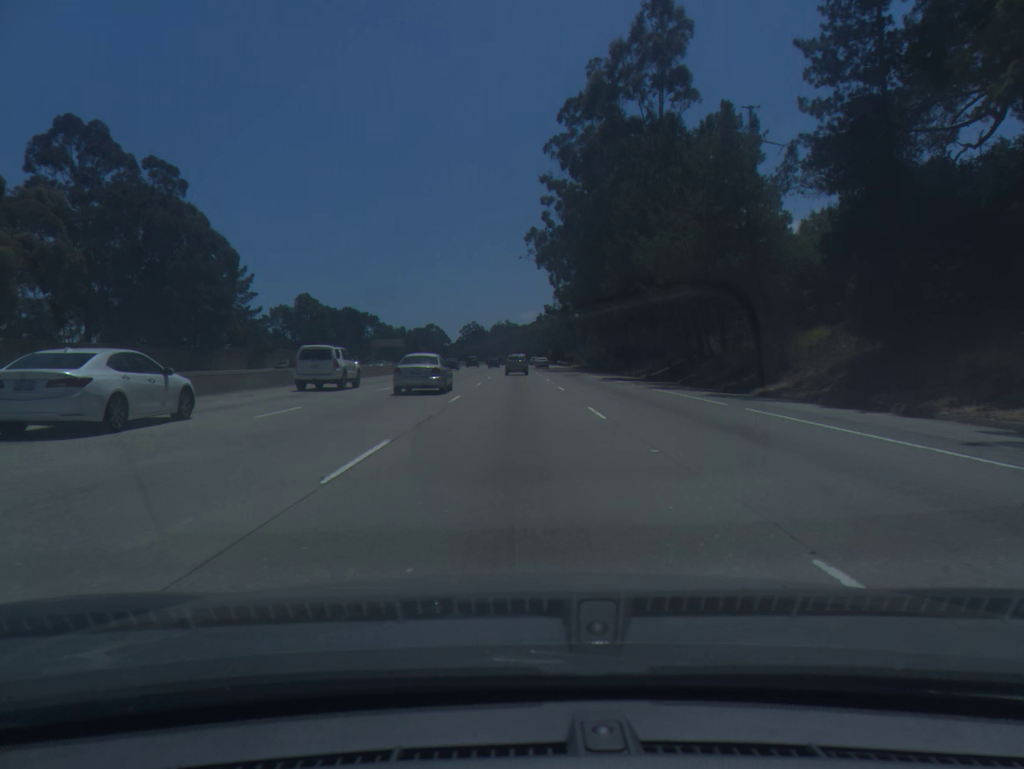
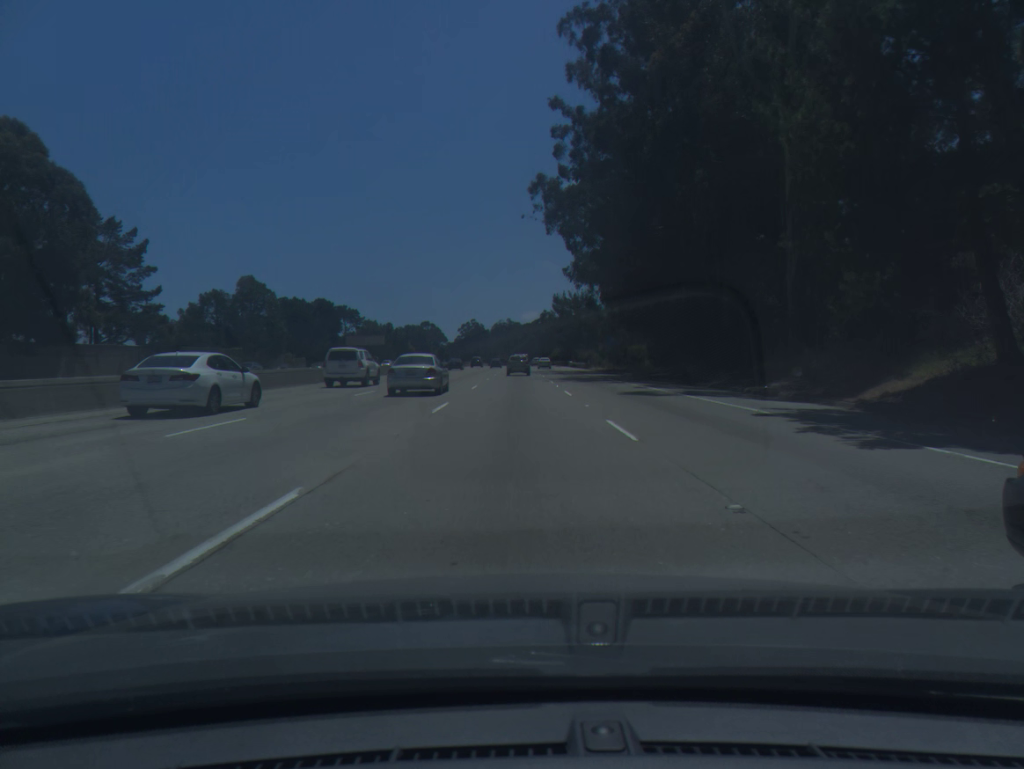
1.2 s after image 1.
(0.0, +33.6) m; 0°
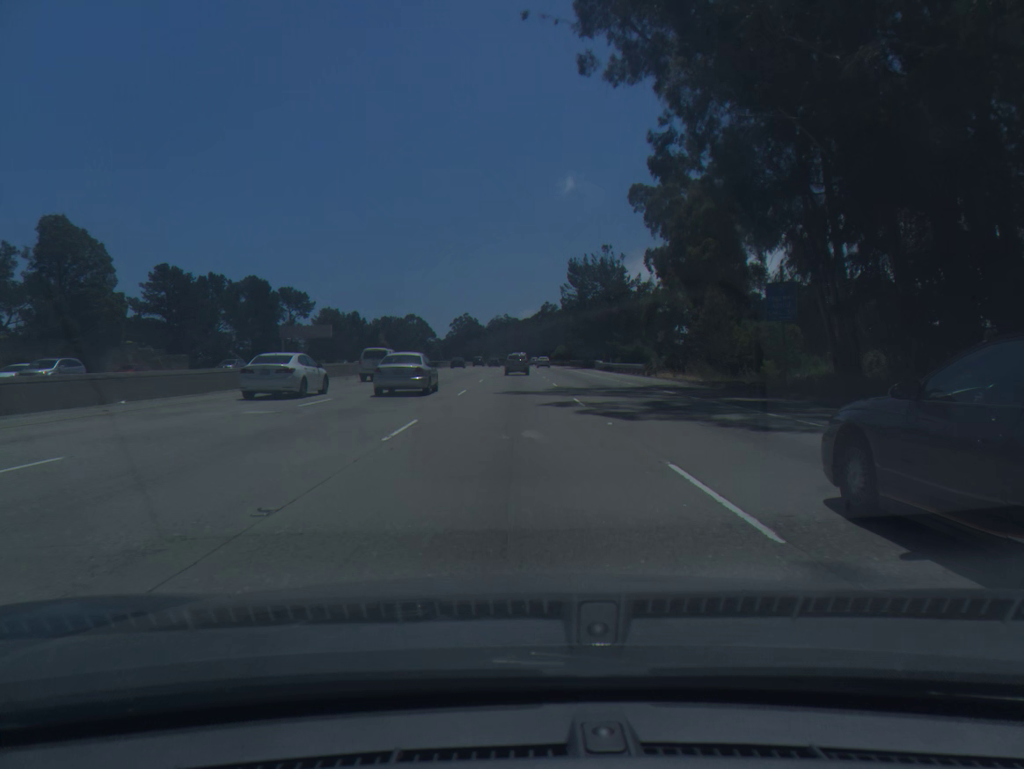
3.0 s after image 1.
(-0.1, +50.2) m; 0°
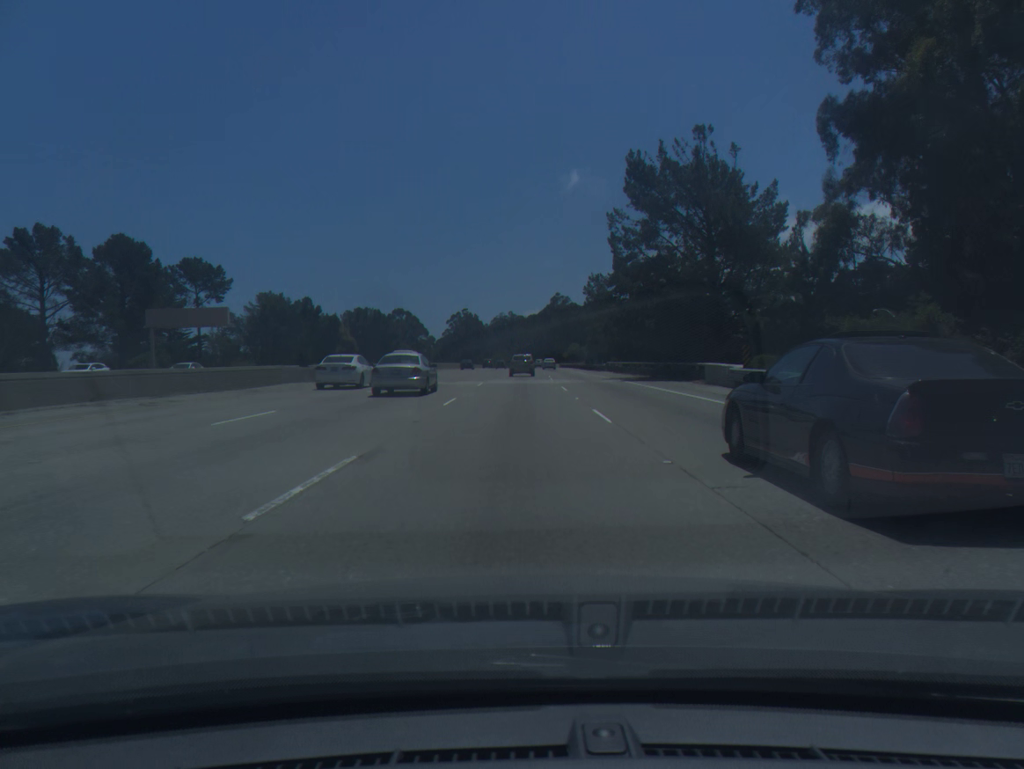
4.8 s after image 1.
(0.0, +49.6) m; 0°
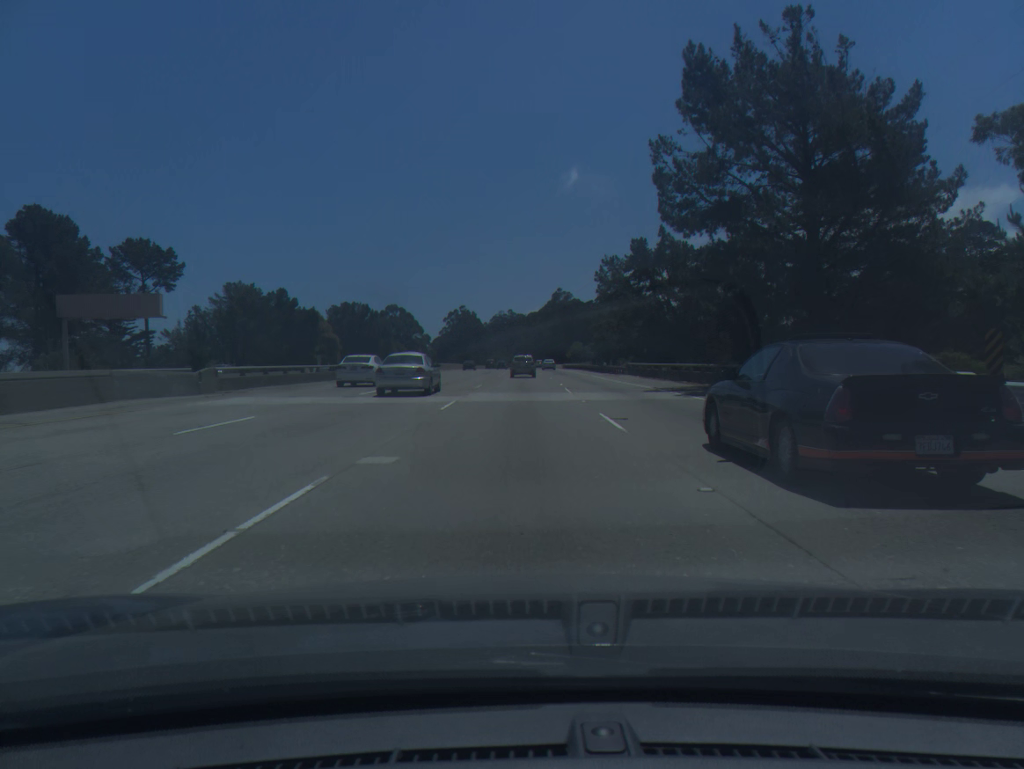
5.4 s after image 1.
(0.0, +16.3) m; 0°
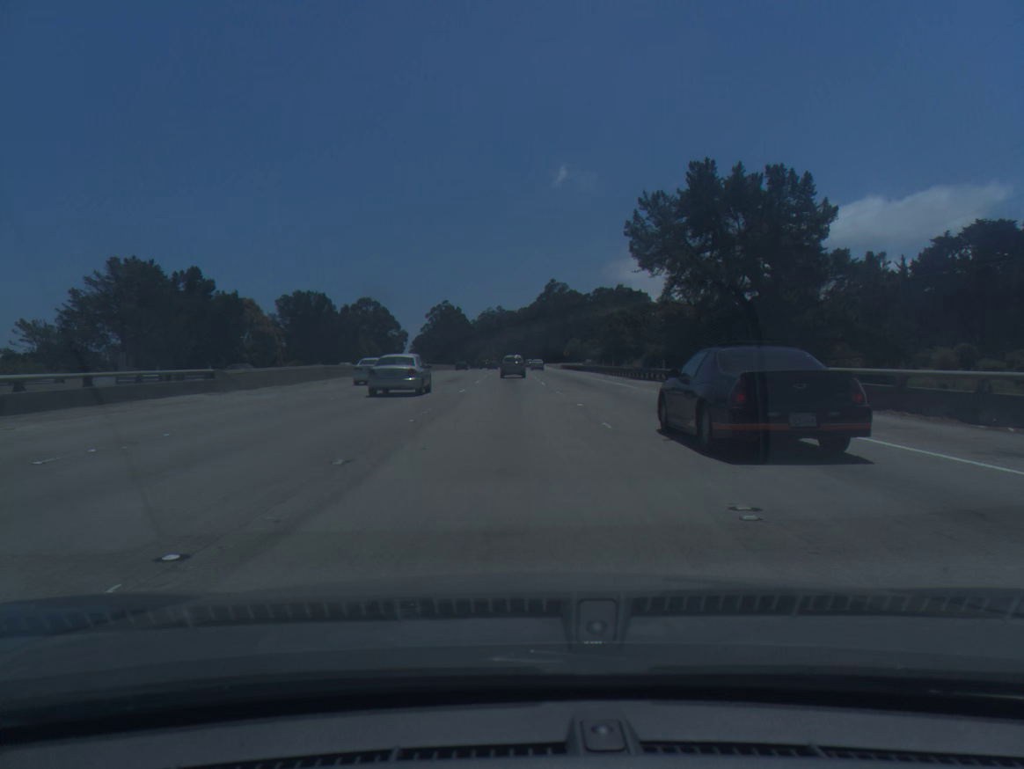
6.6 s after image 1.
(+0.2, +32.4) m; +1°
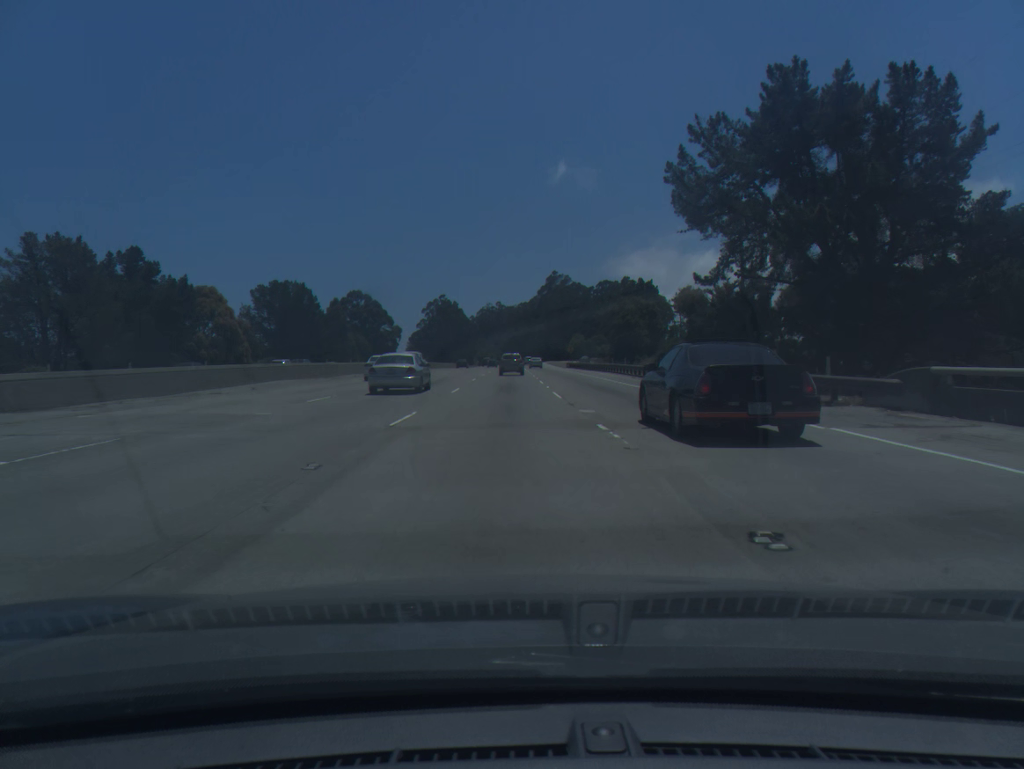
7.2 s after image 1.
(0.0, +16.1) m; 0°
